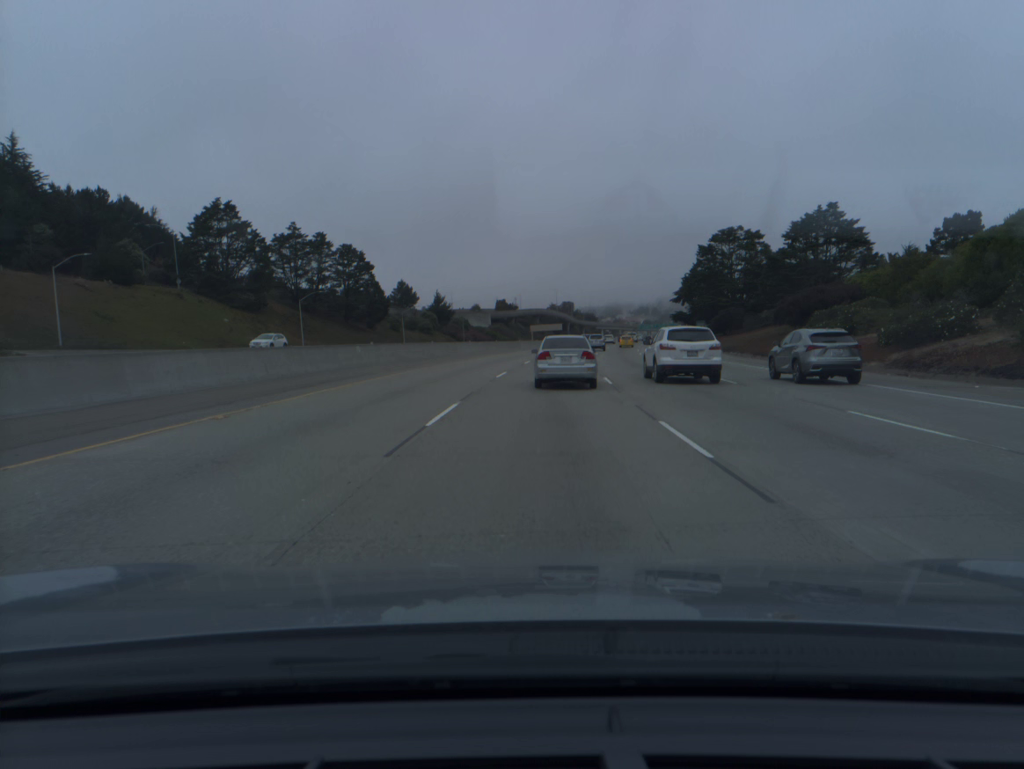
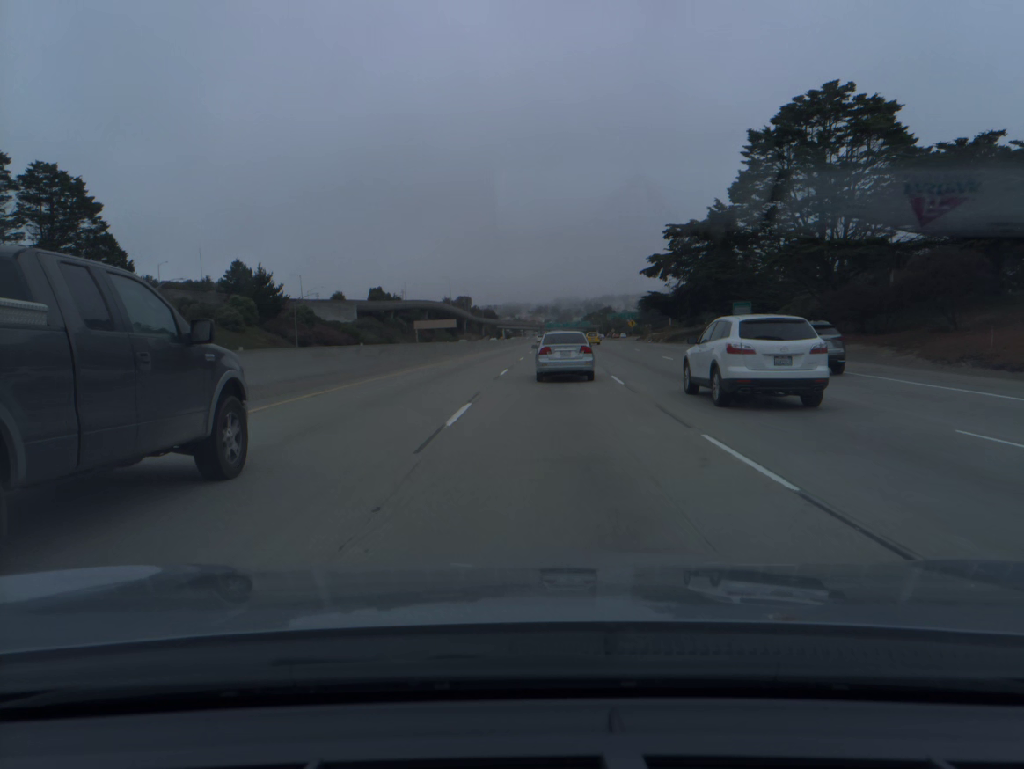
(+4.5, +73.2) m; +7°
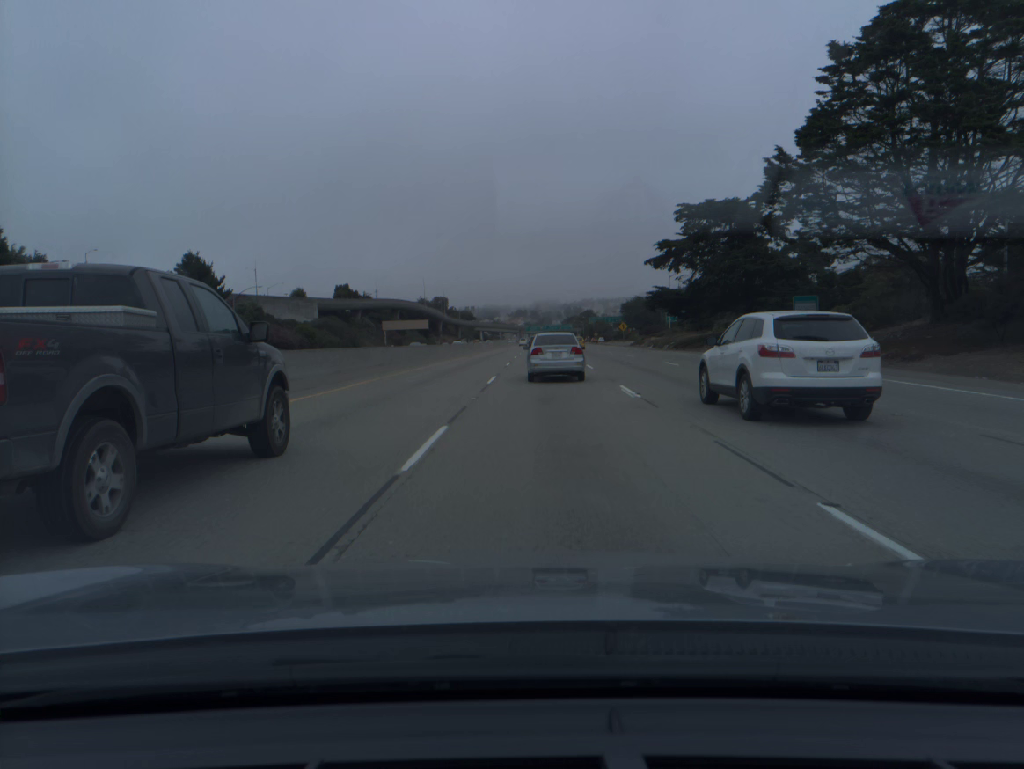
(+0.2, +18.5) m; +2°
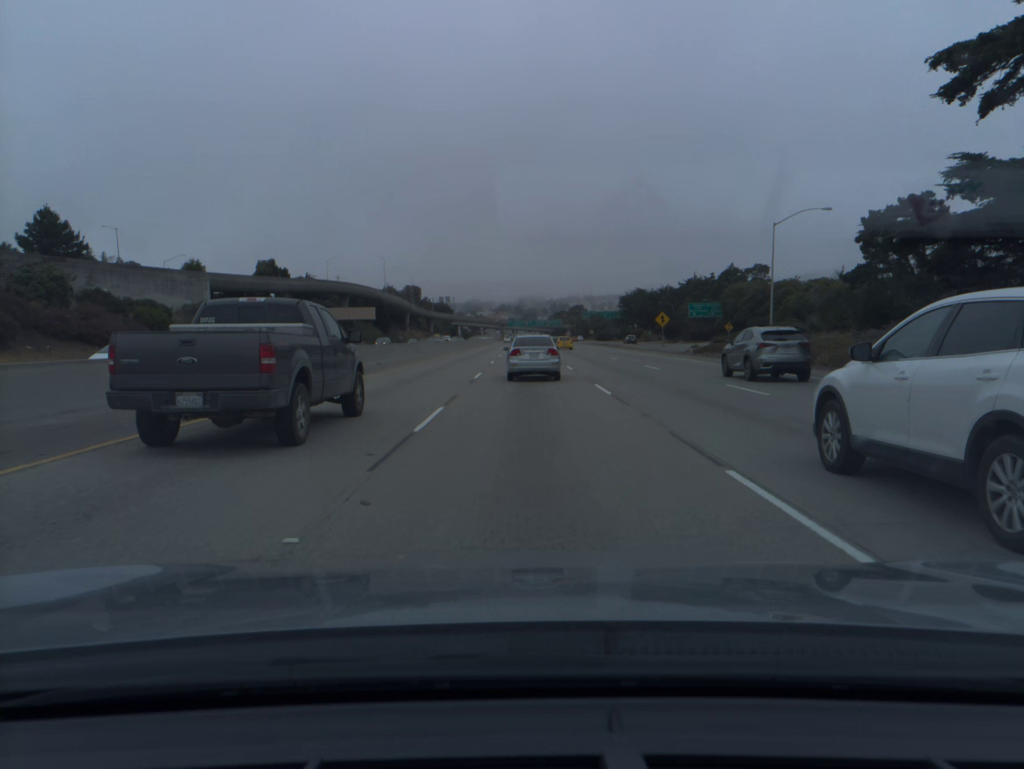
(+1.2, +55.5) m; +1°
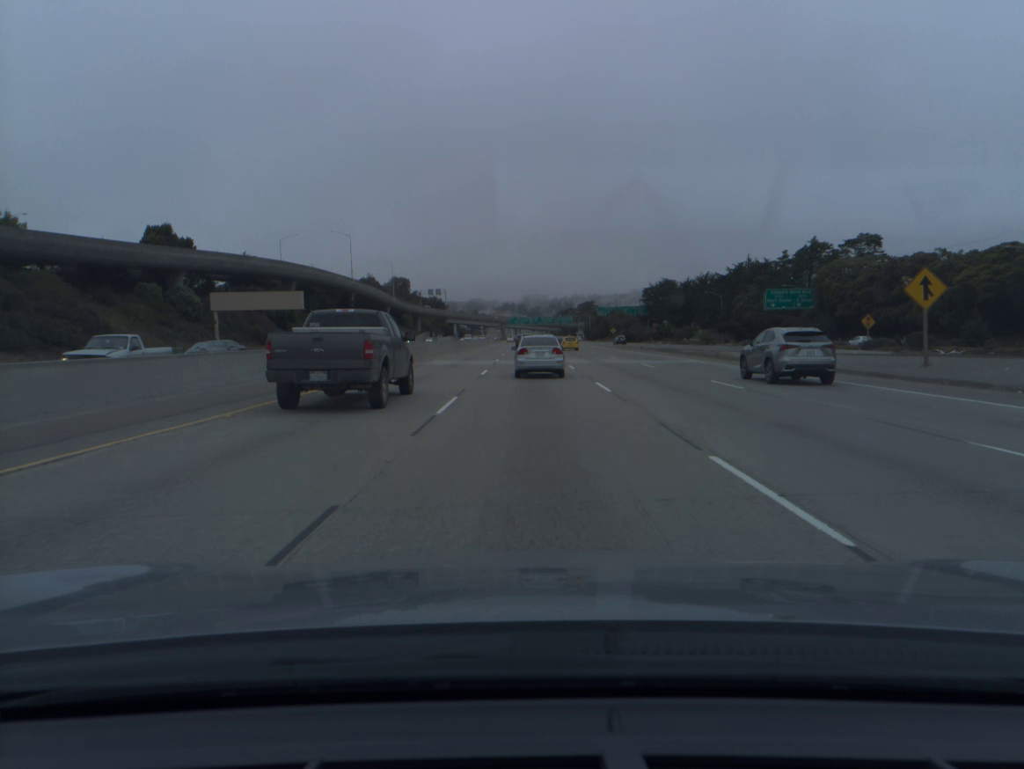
(-0.2, +55.8) m; 0°
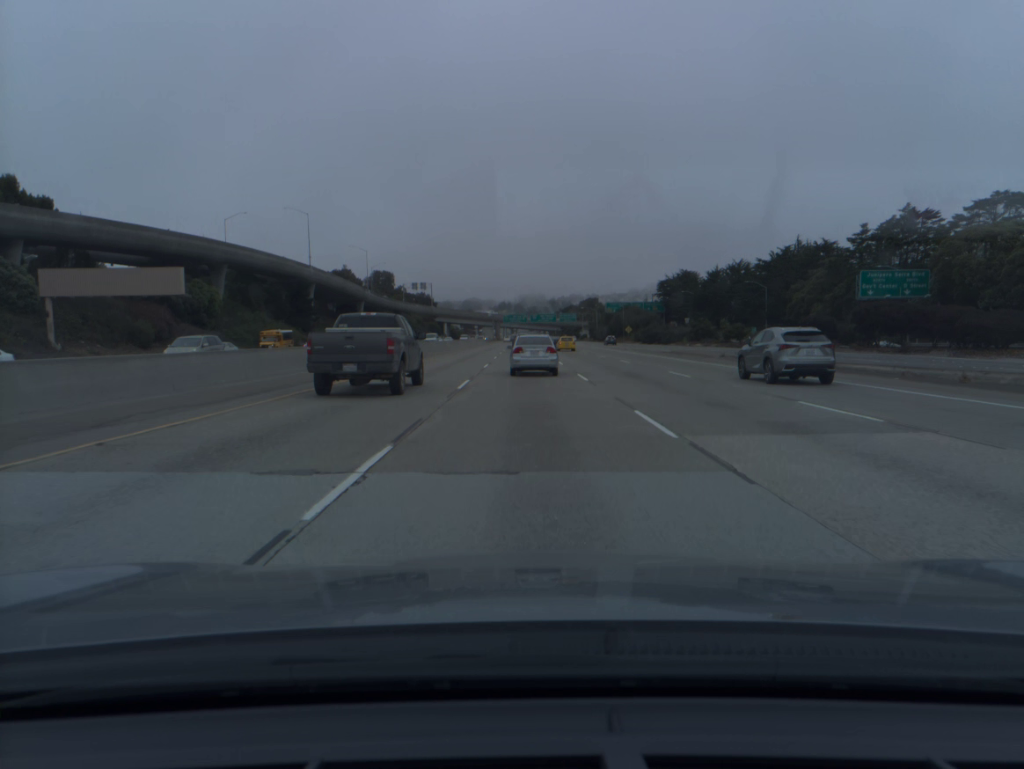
(+0.1, +37.5) m; 0°
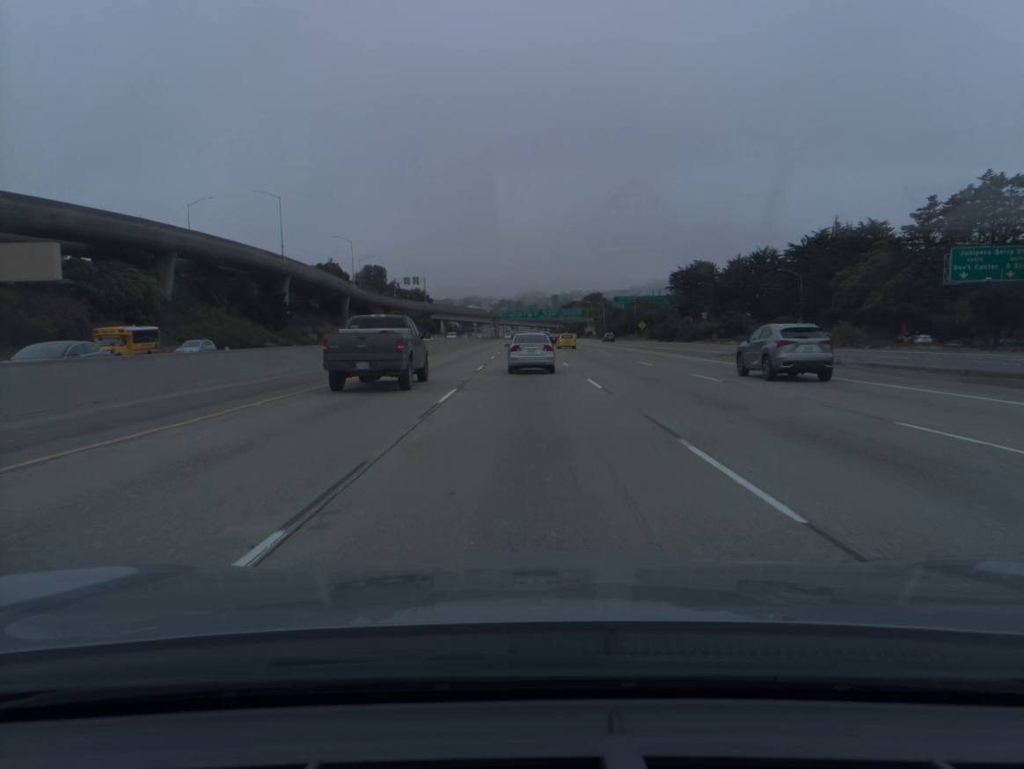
(0.0, +18.8) m; 0°
